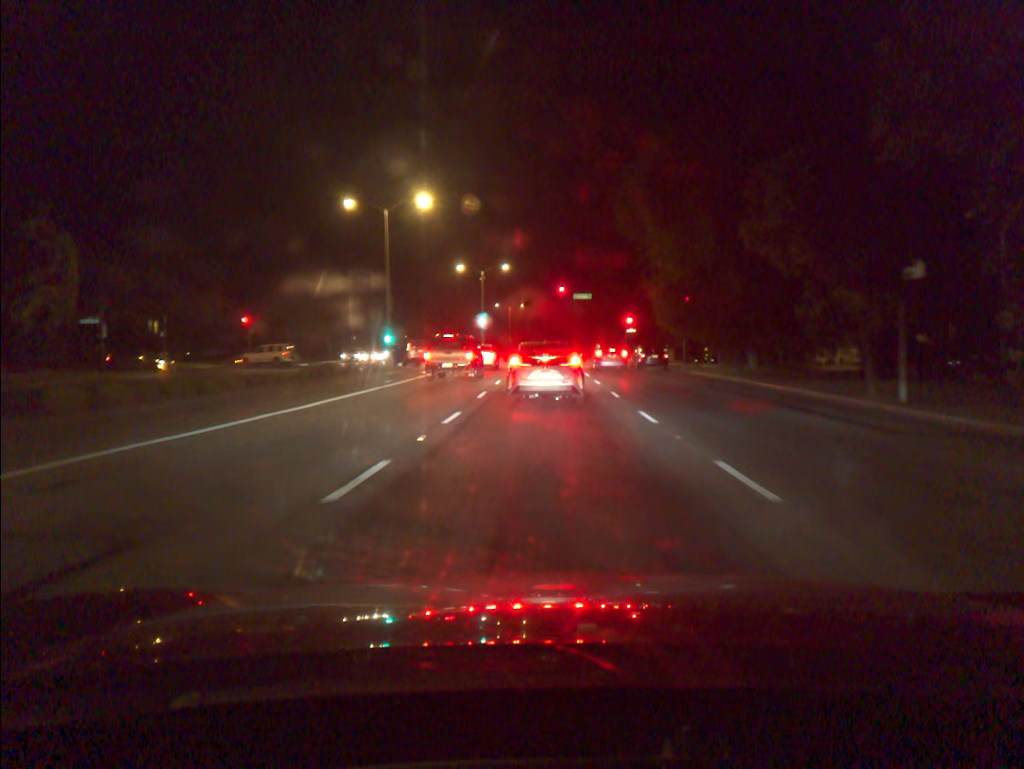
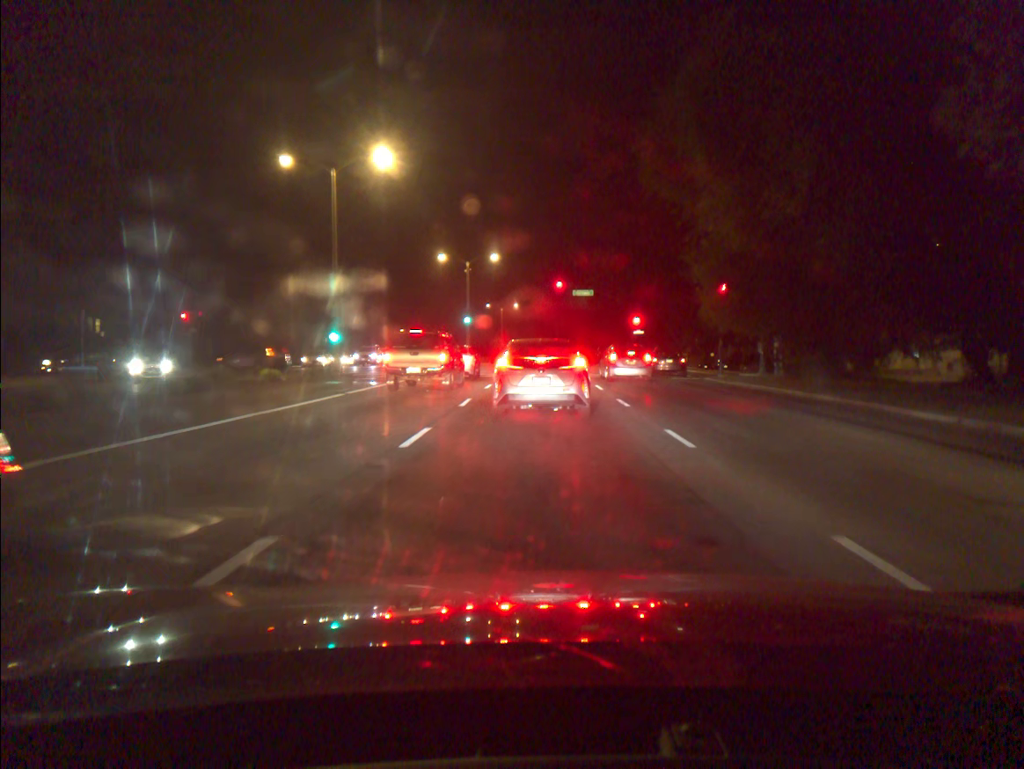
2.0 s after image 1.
(0.0, +11.0) m; +1°
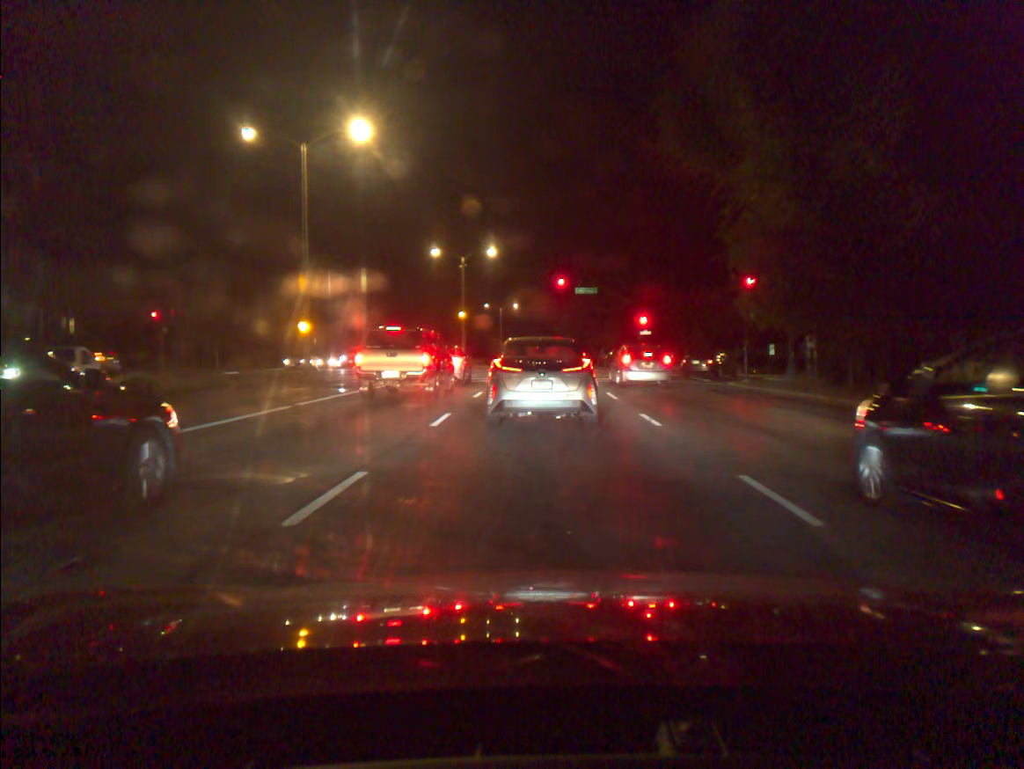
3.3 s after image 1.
(0.0, +4.6) m; 0°
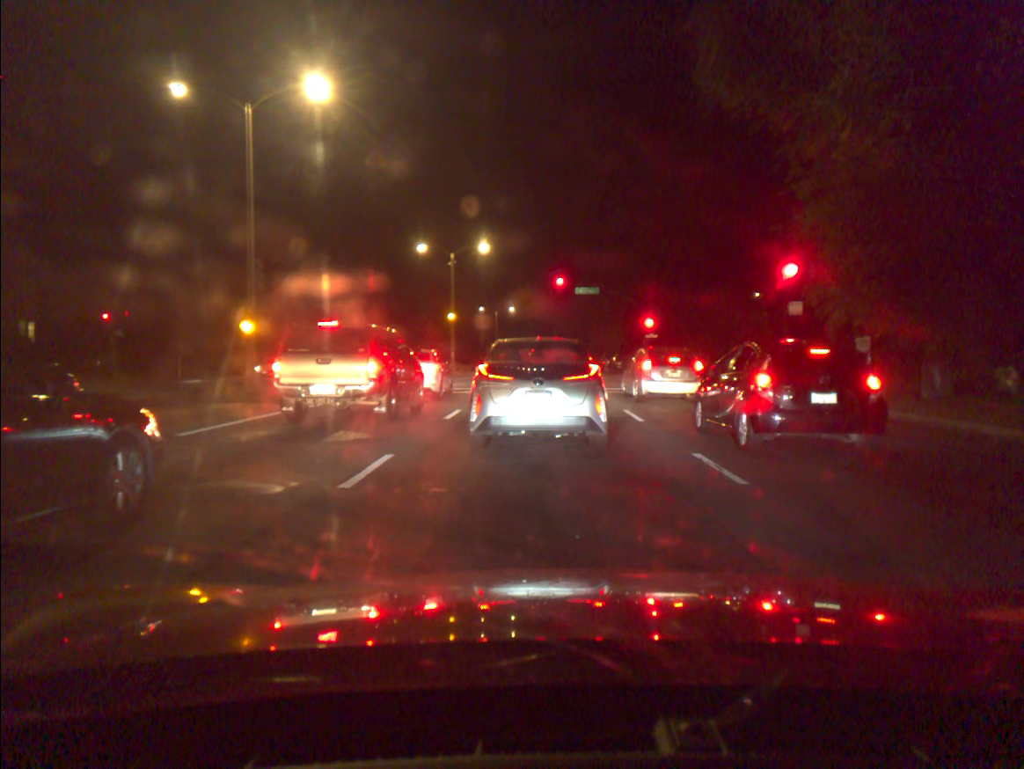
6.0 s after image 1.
(0.0, +5.6) m; -1°
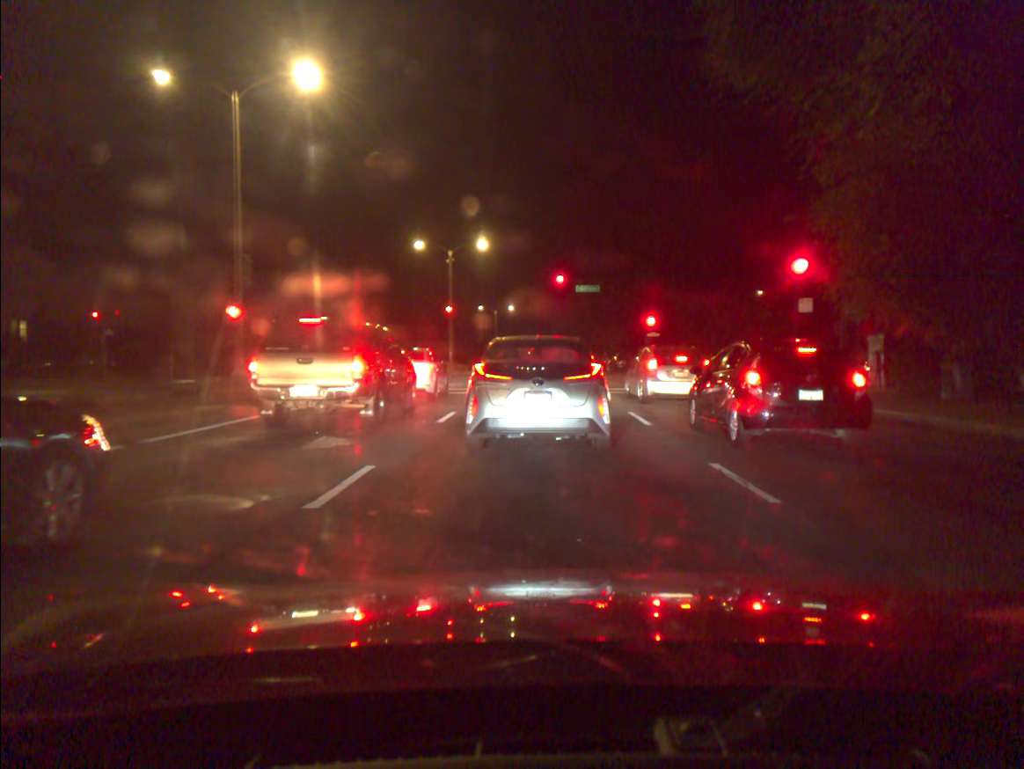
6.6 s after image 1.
(0.0, +1.0) m; 0°
